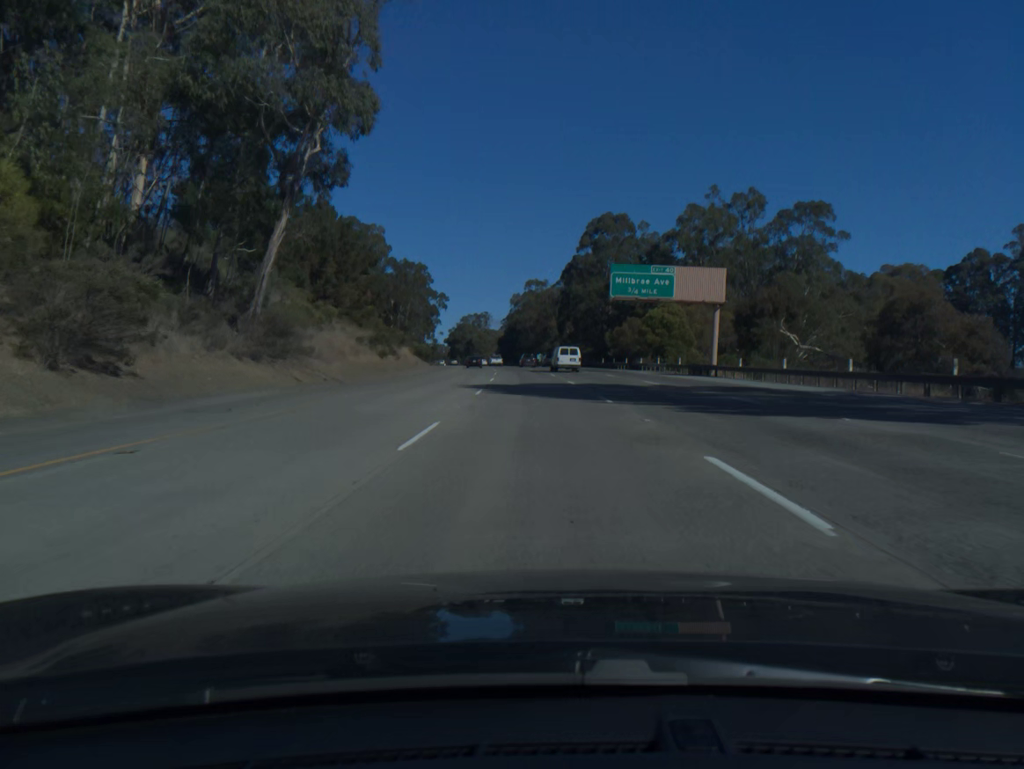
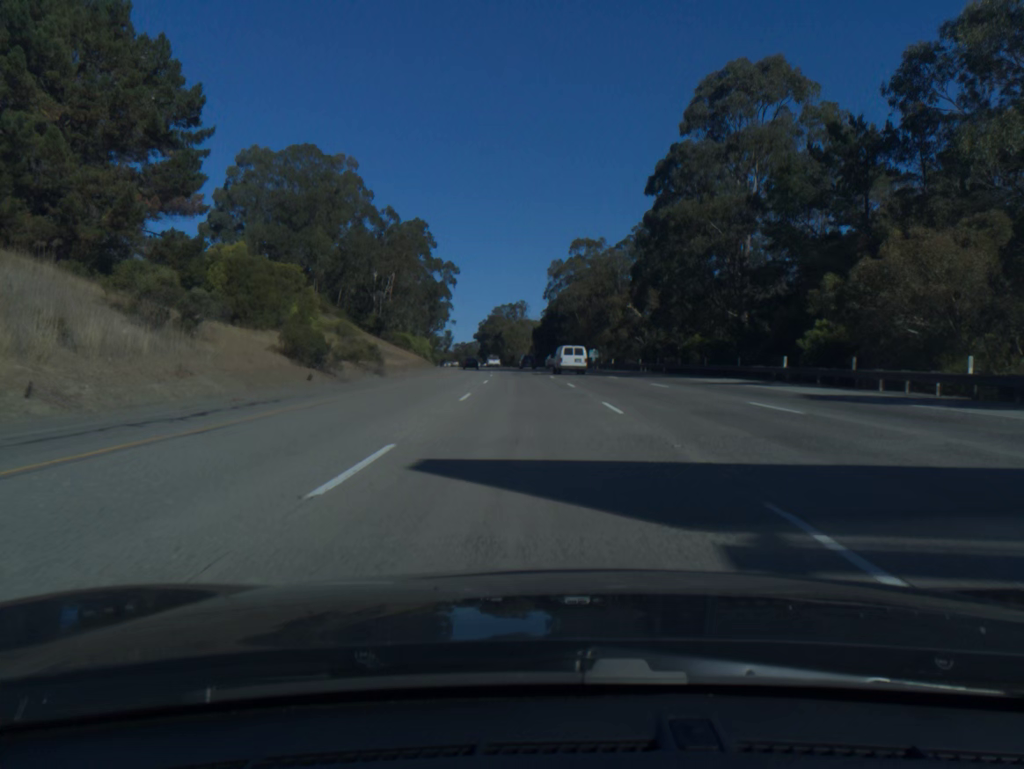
(-1.4, +62.0) m; -3°
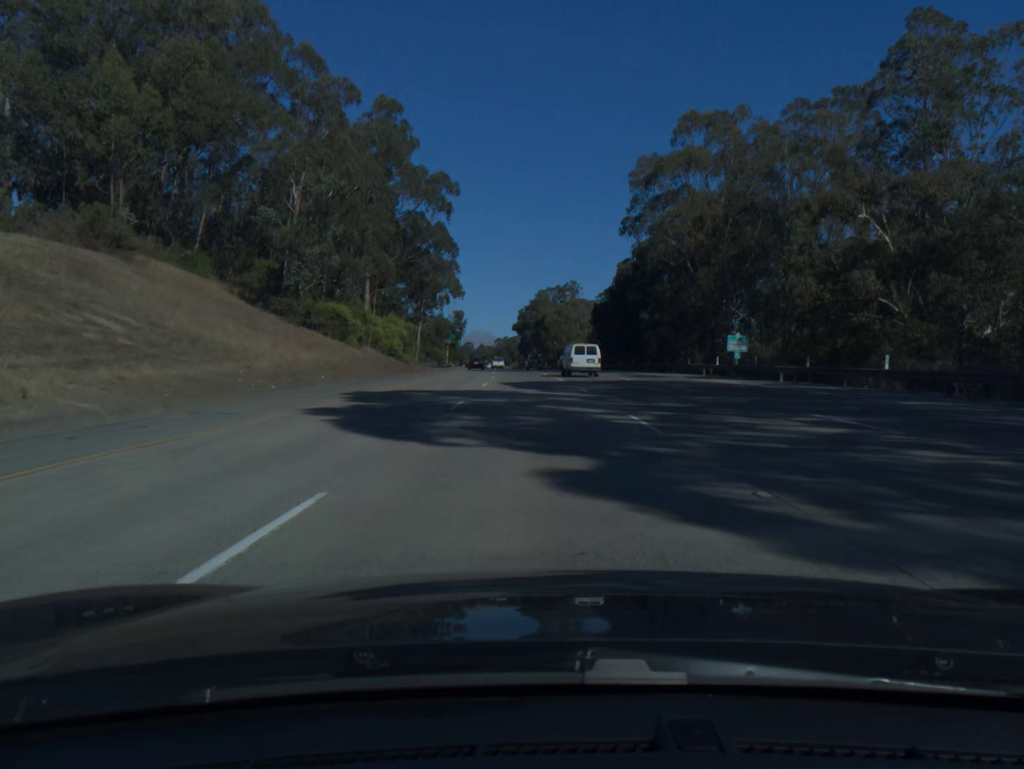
(-2.0, +62.3) m; -4°
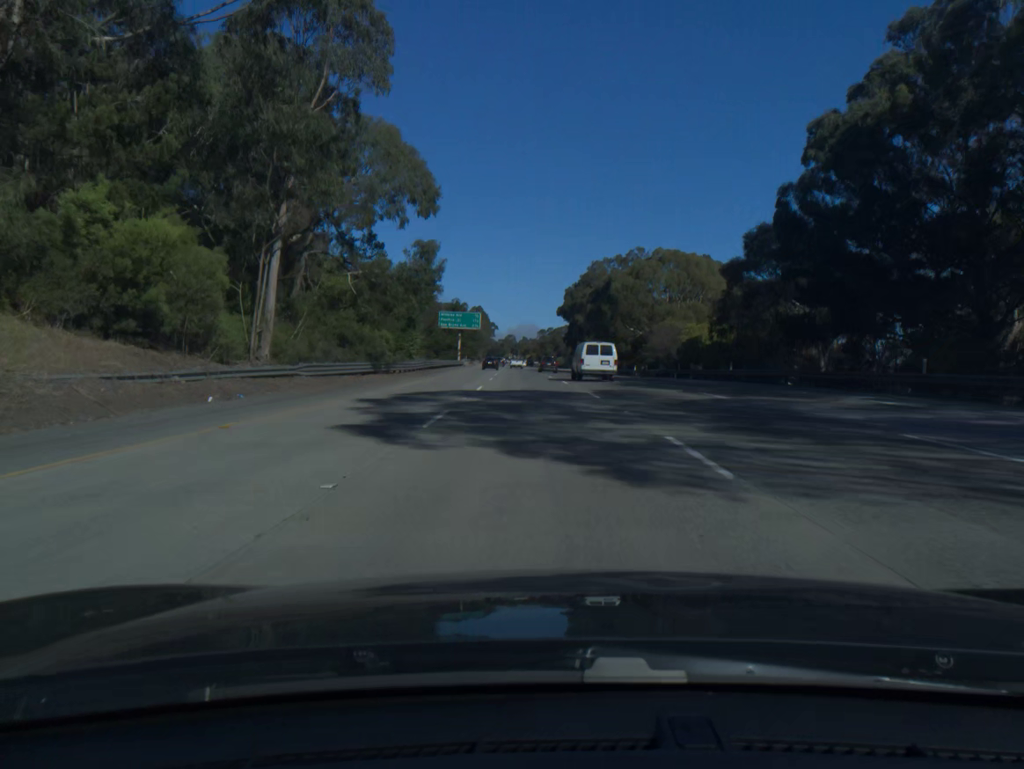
(-1.7, +62.6) m; -3°
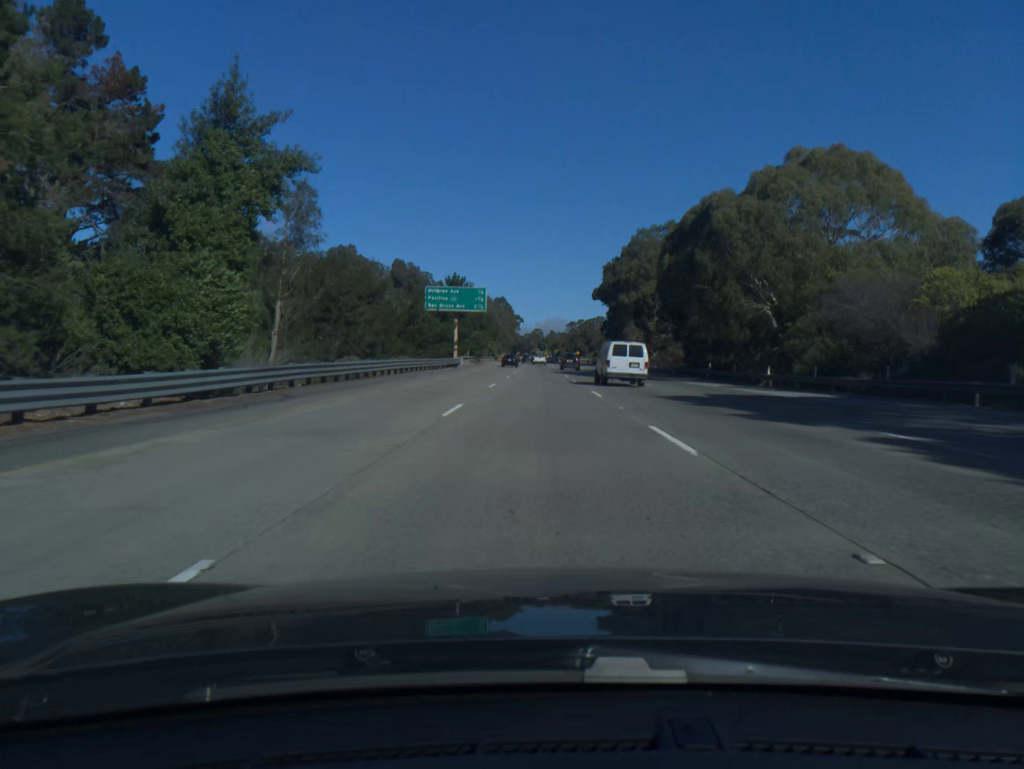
(-0.8, +41.9) m; -2°
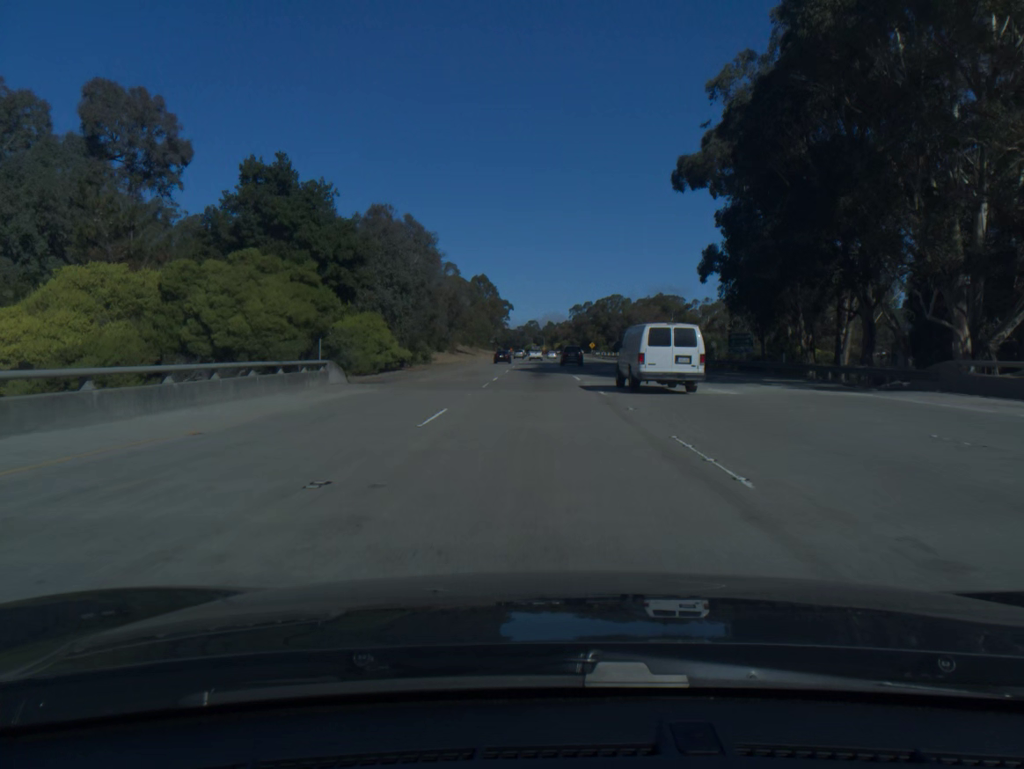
(-0.3, +104.8) m; 0°
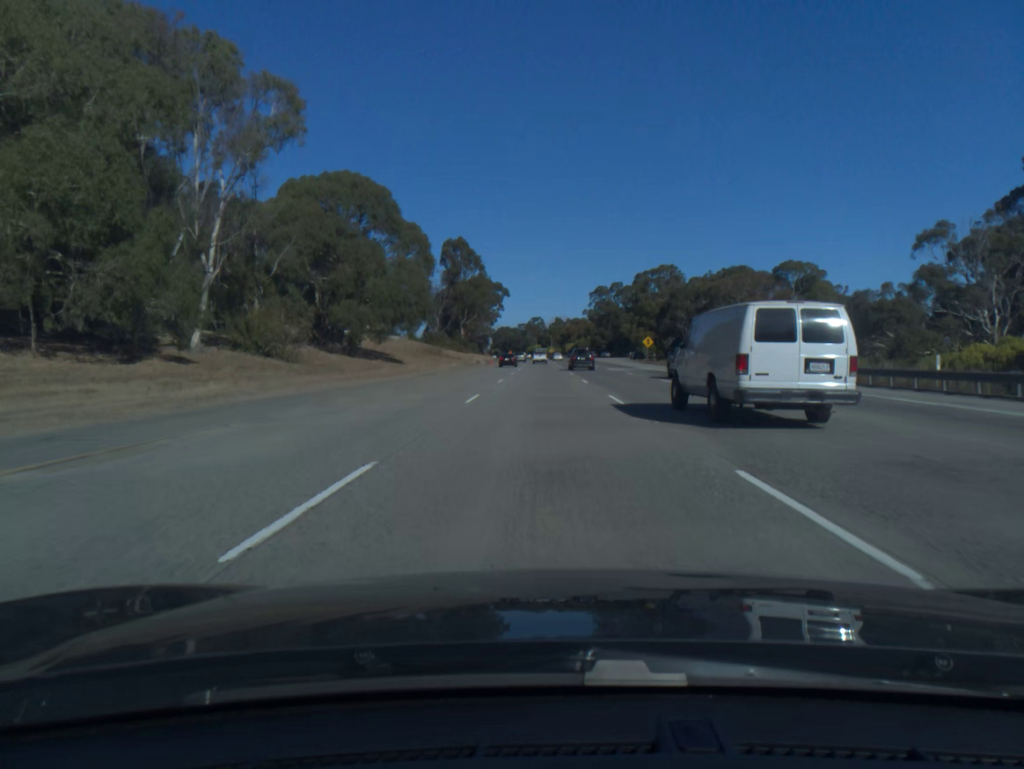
(-0.6, +104.2) m; 0°
